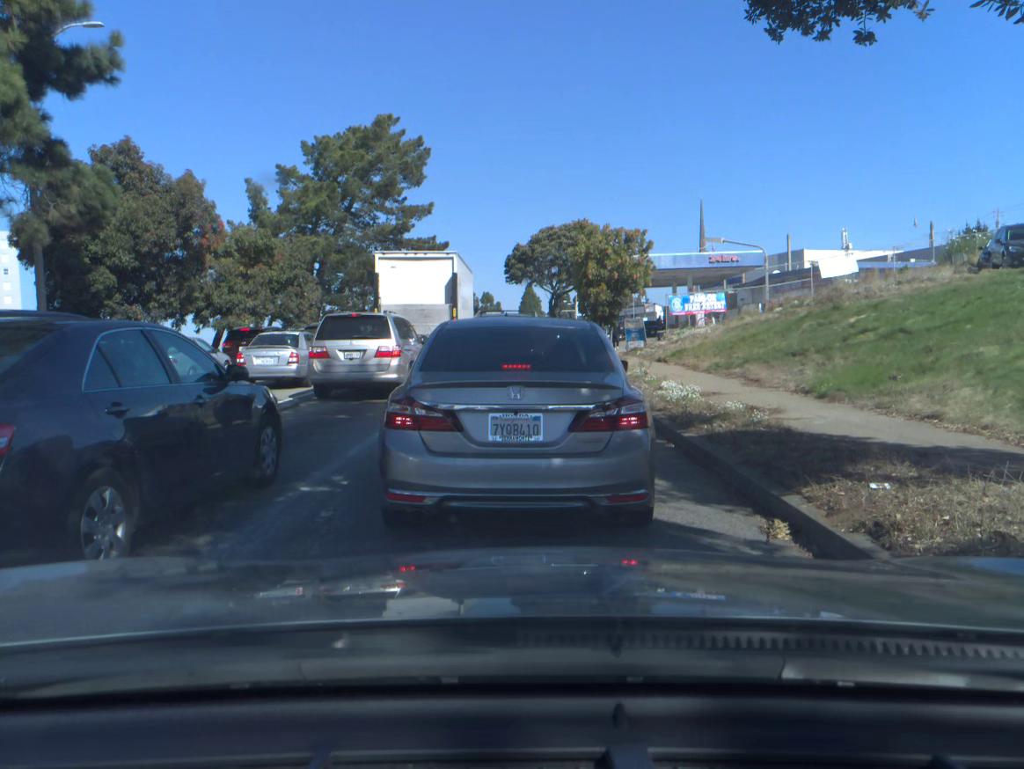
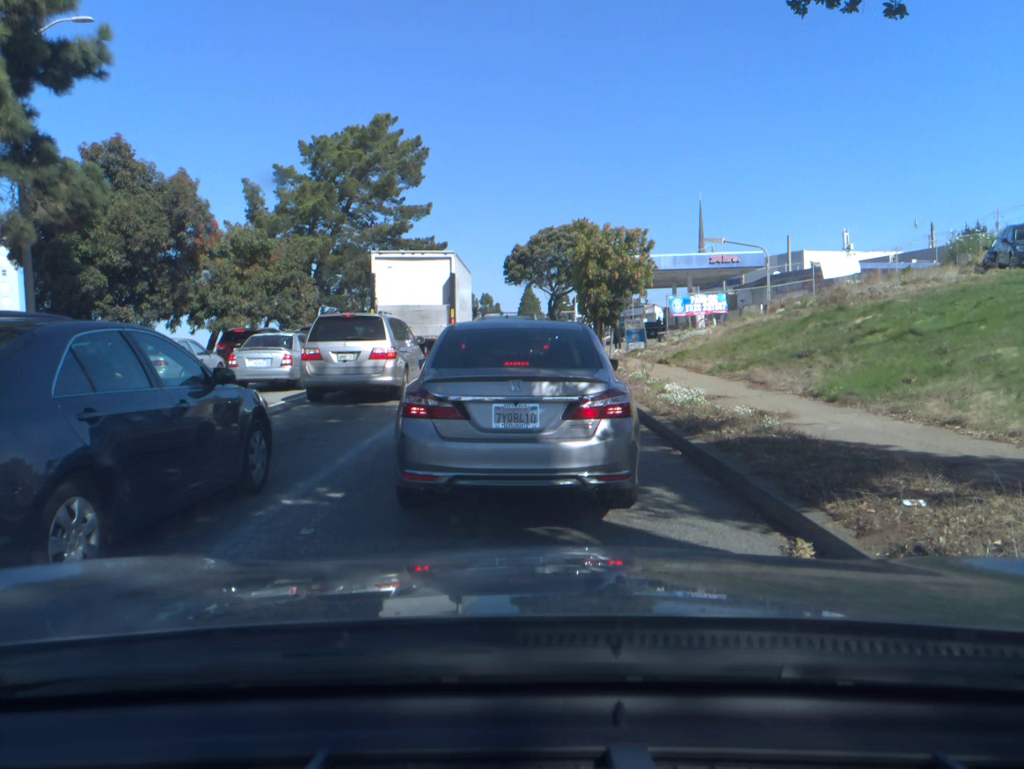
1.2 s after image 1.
(0.0, +0.5) m; 0°
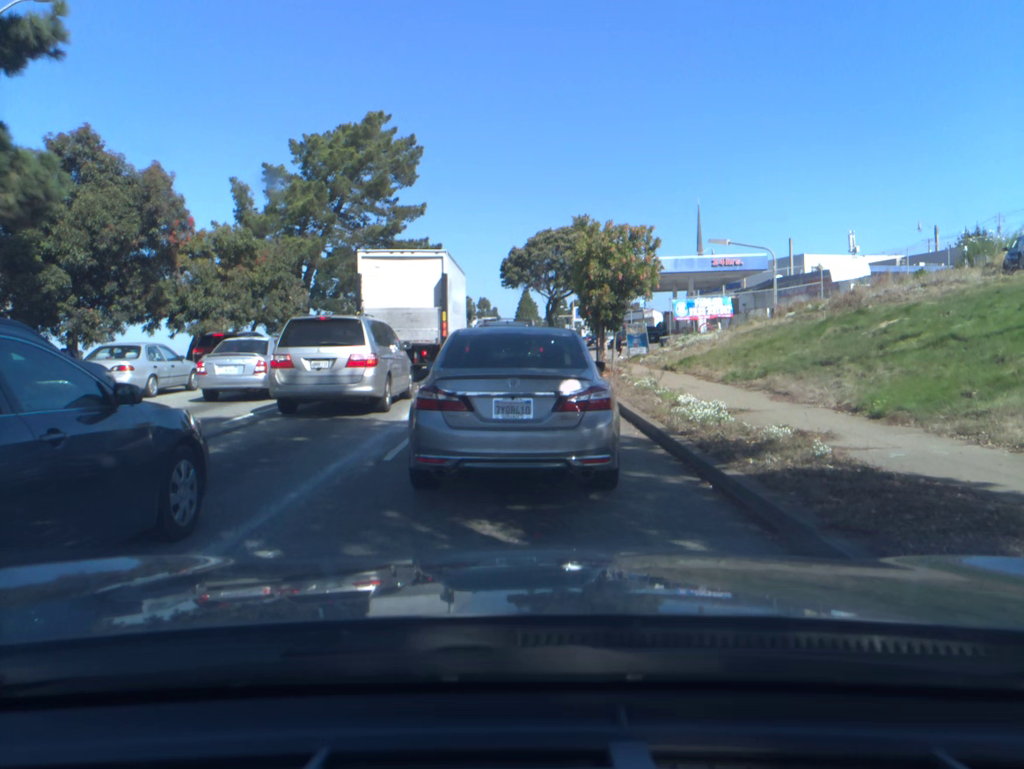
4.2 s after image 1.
(0.0, +1.5) m; 0°
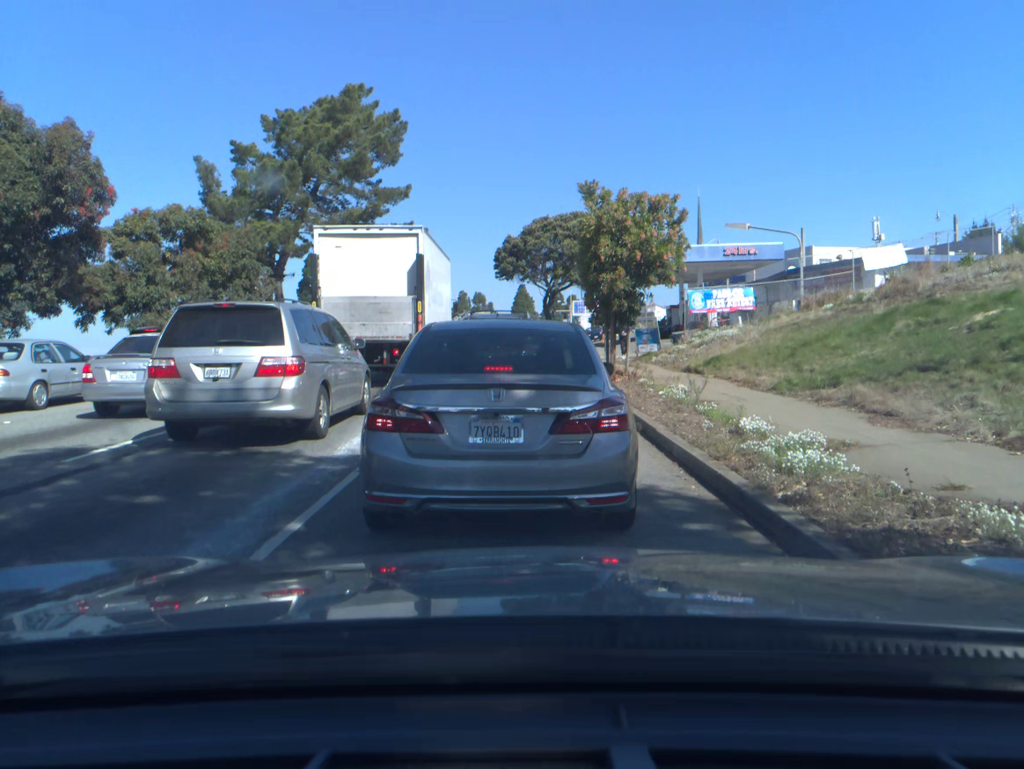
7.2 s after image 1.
(0.0, +4.1) m; 0°
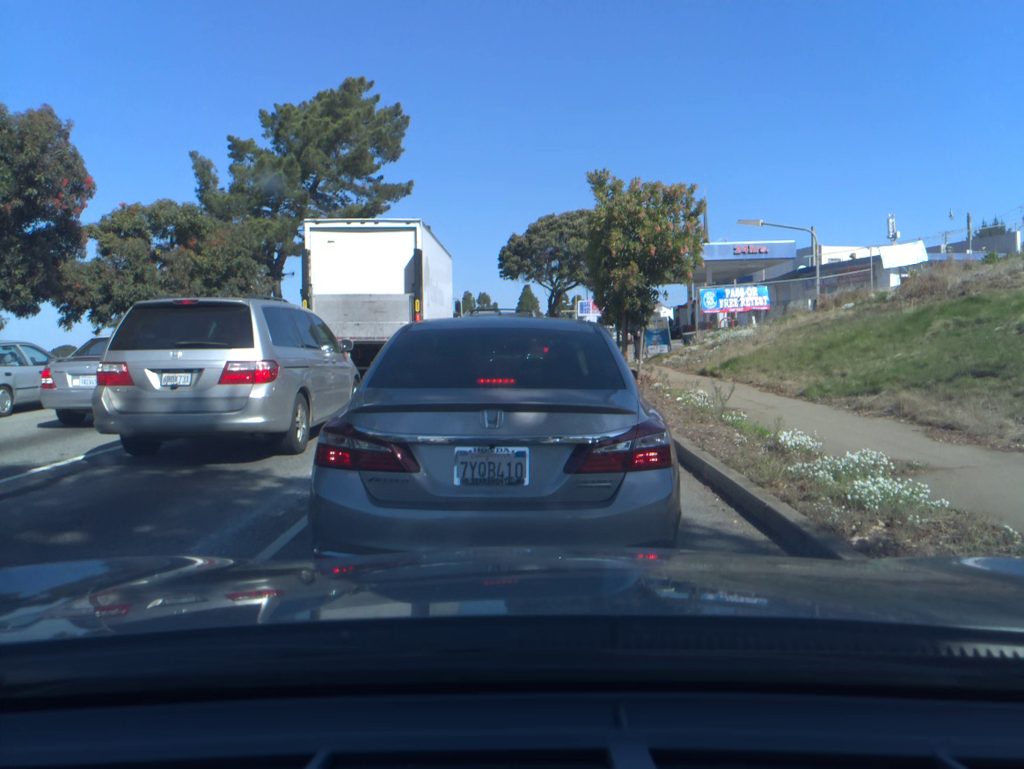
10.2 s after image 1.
(0.0, +1.2) m; 0°
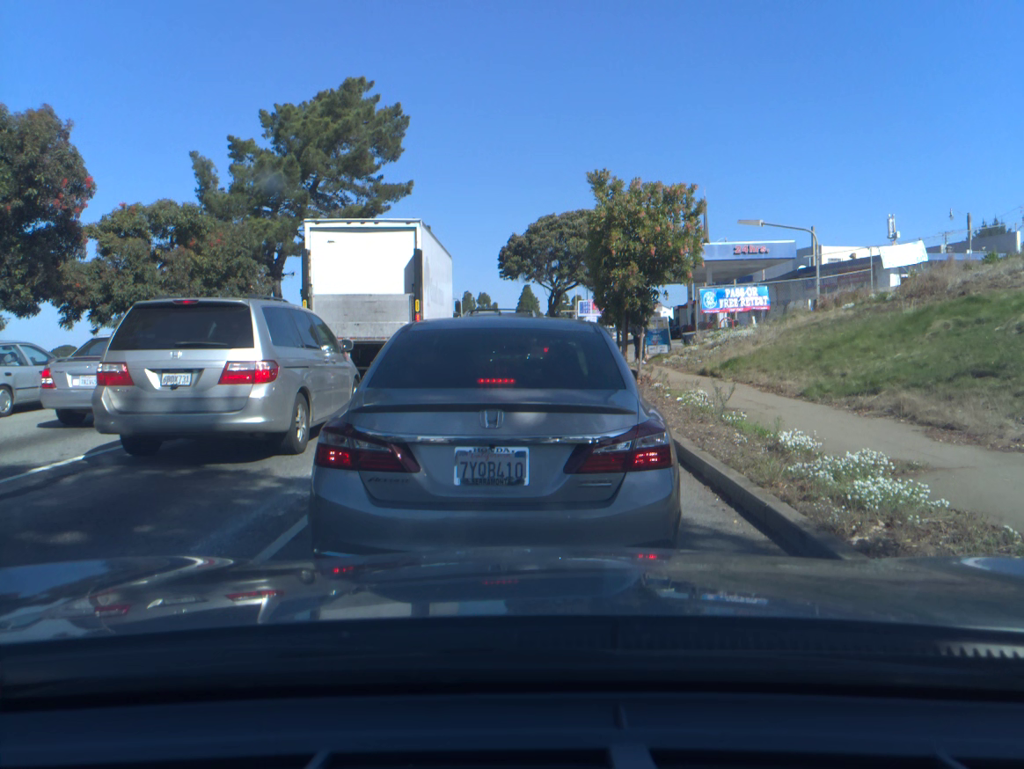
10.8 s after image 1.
(0.0, 0.0) m; 0°
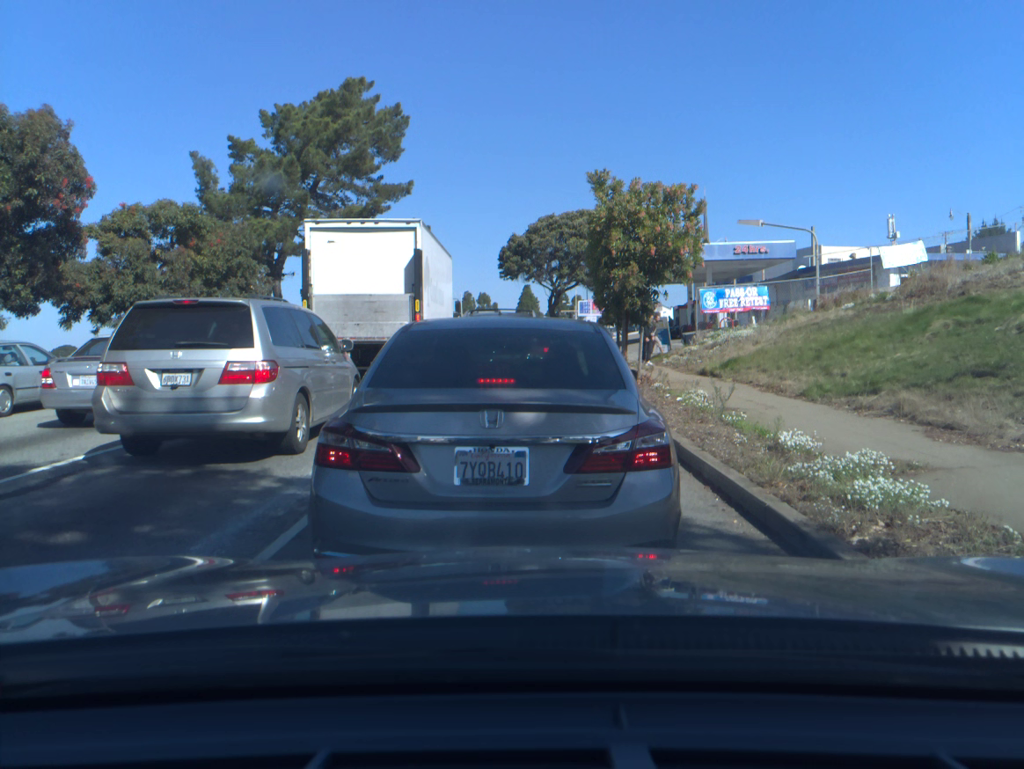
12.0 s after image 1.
(0.0, 0.0) m; 0°
